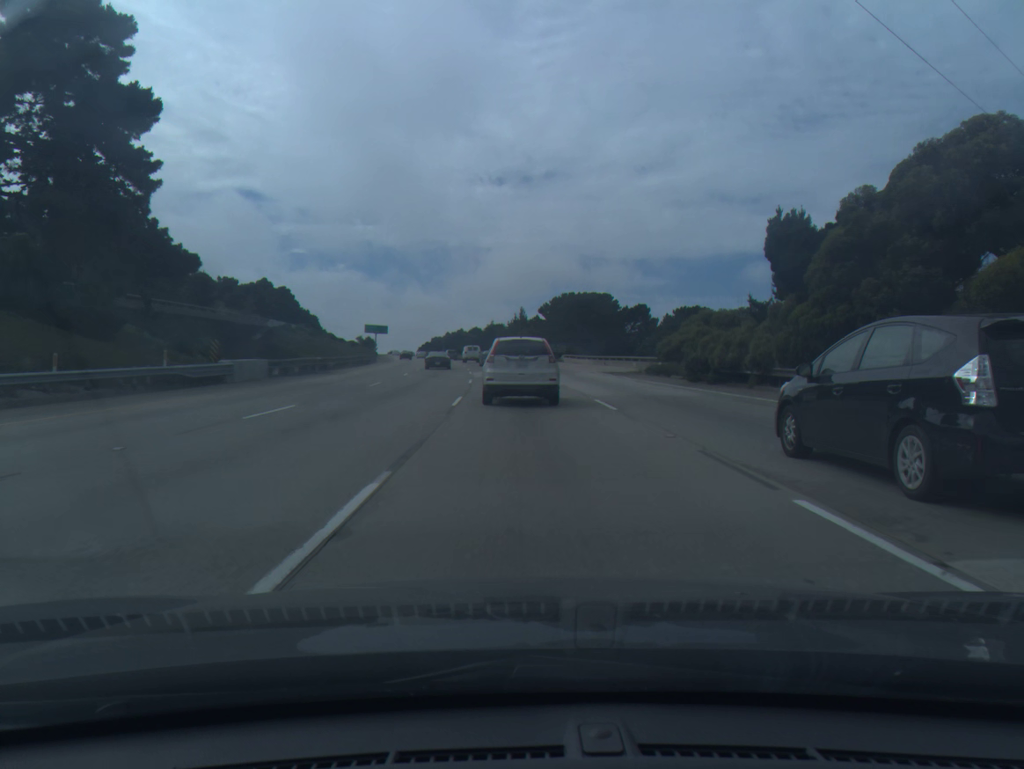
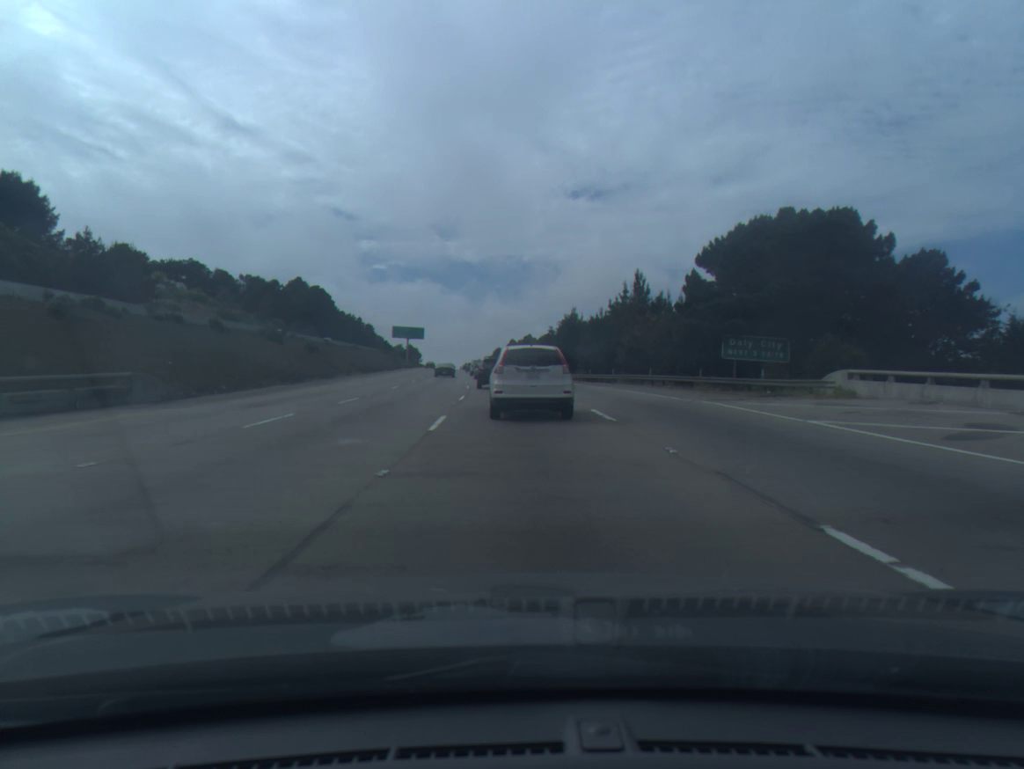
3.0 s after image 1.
(-3.3, +73.1) m; -5°
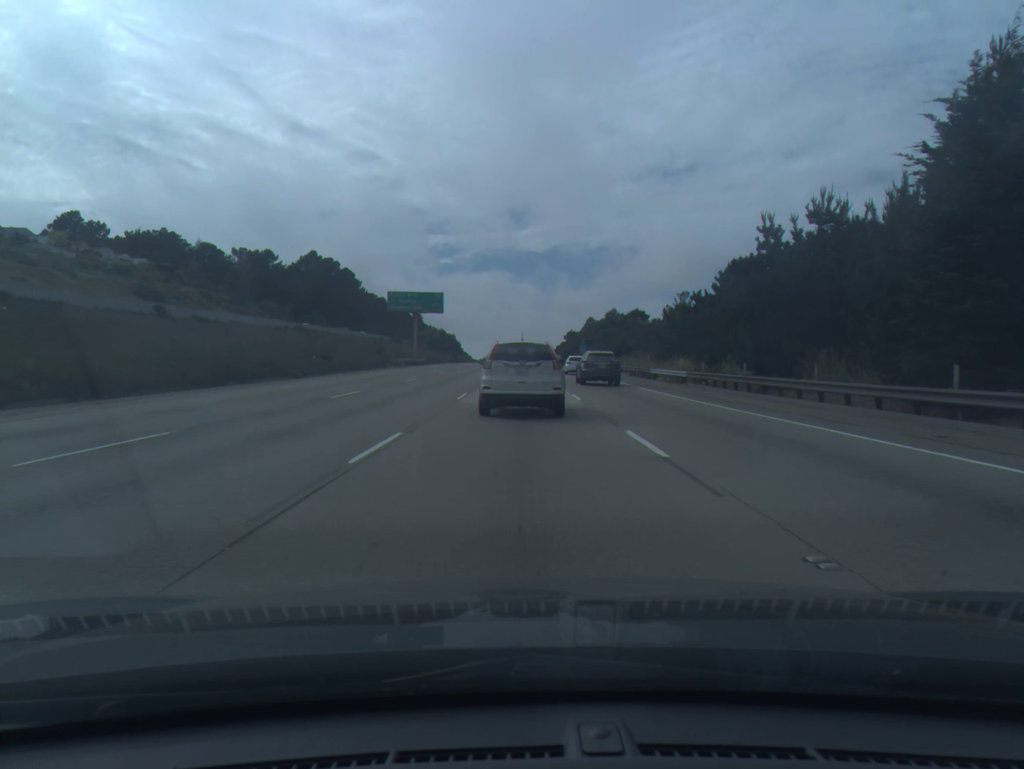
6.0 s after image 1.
(-3.0, +74.2) m; -5°
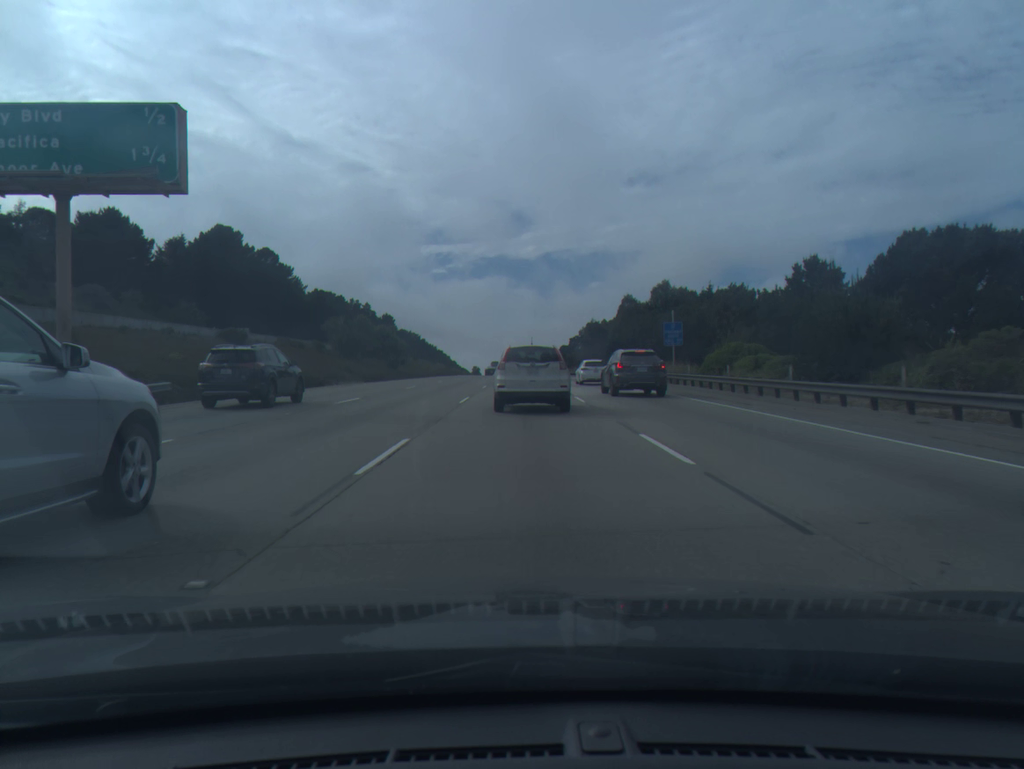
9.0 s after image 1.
(+0.1, +73.5) m; 0°
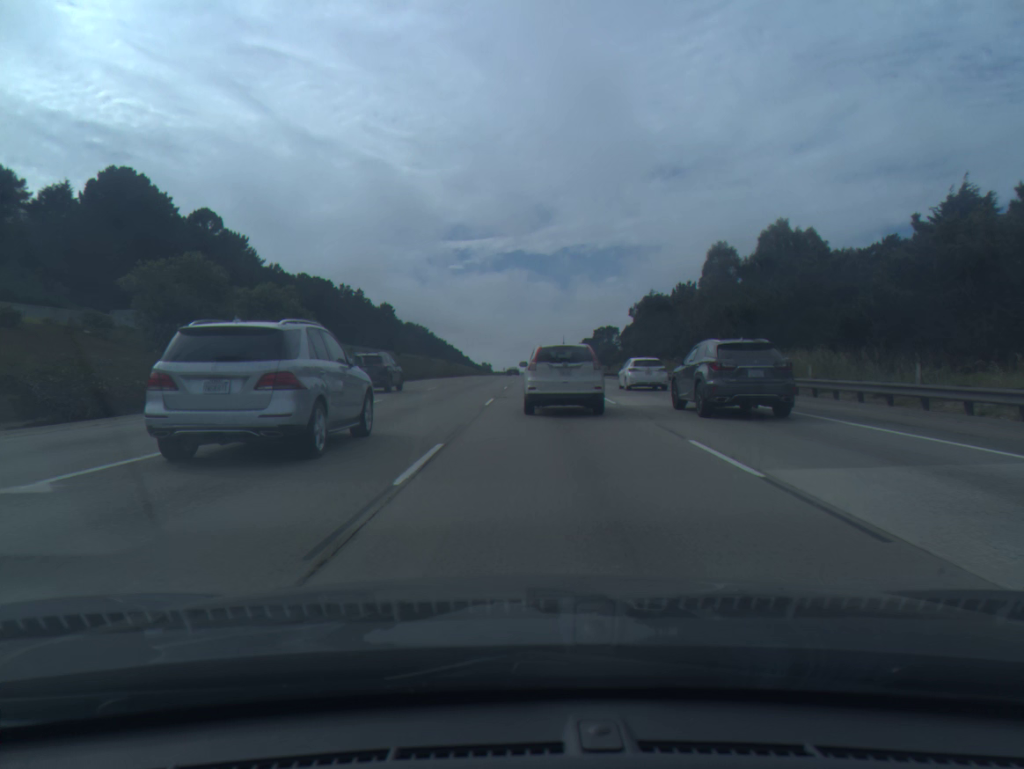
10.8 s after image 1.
(-0.3, +44.7) m; -1°
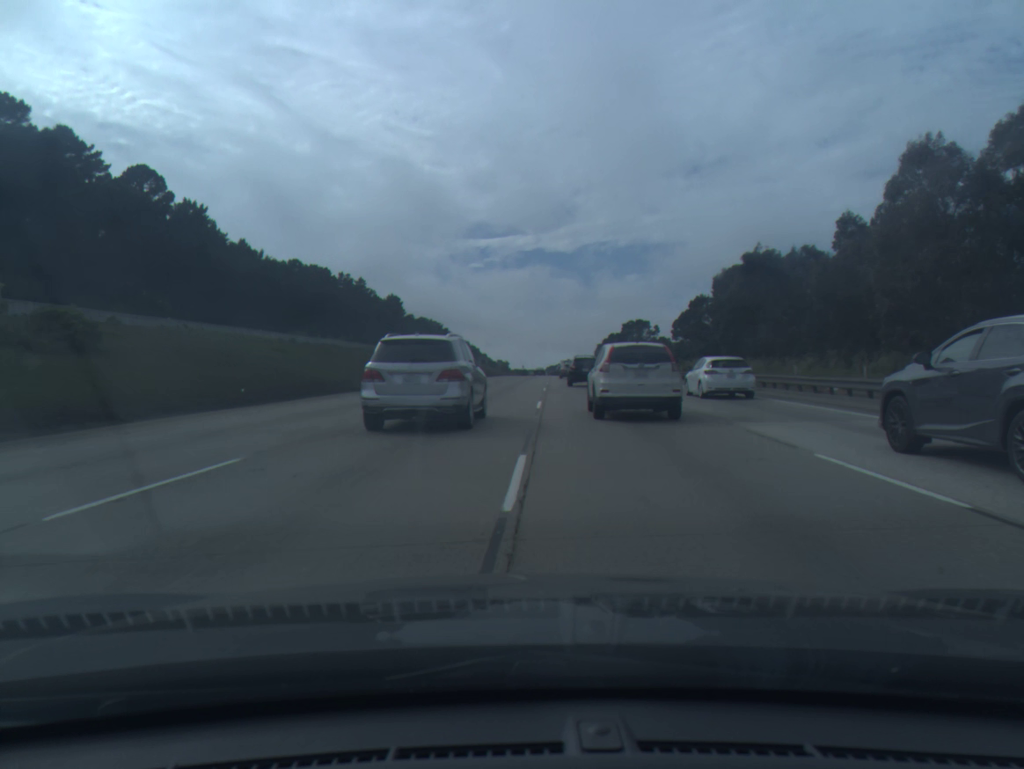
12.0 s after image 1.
(-0.4, +30.6) m; -1°
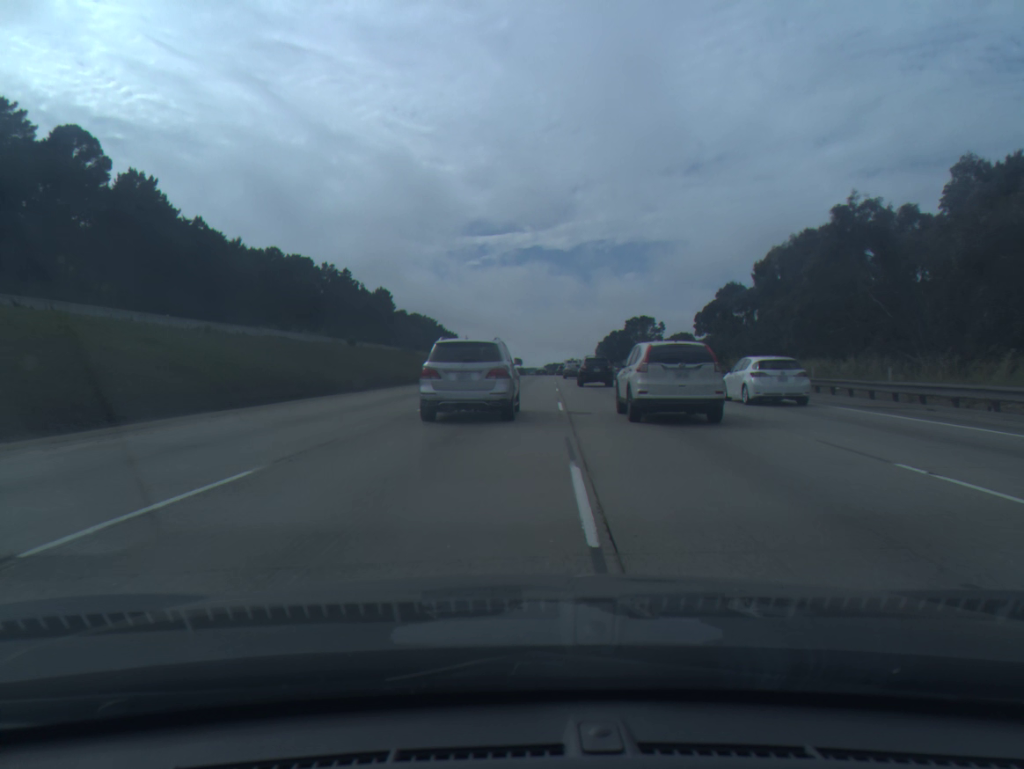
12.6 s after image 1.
(0.0, +15.7) m; 0°
